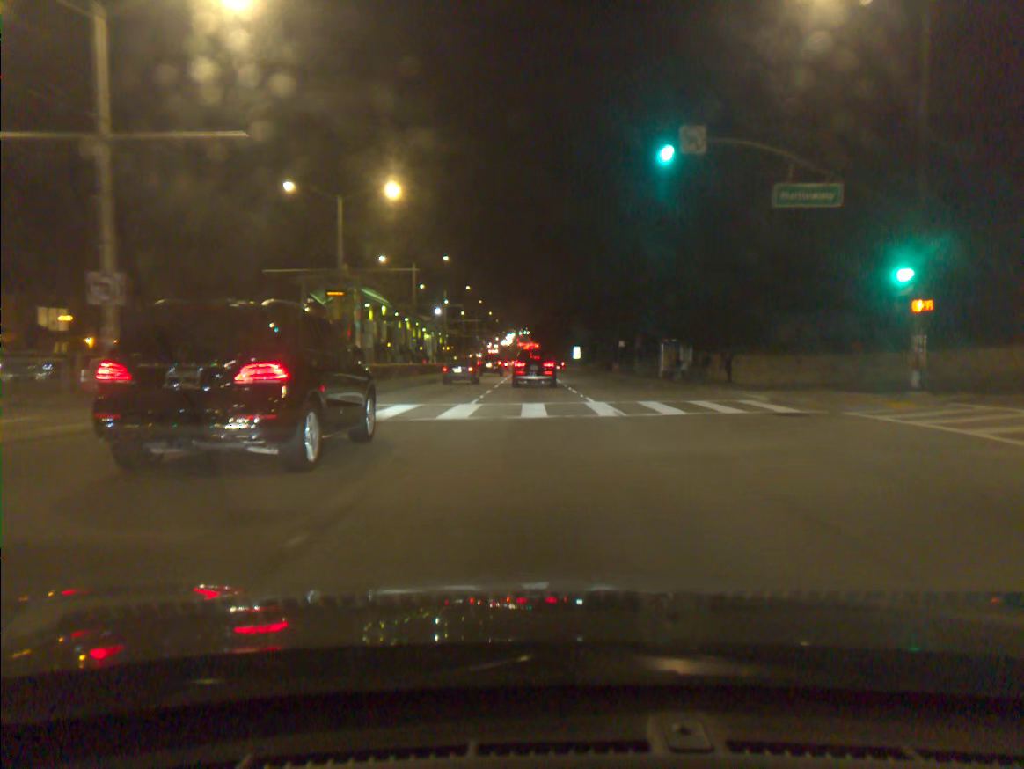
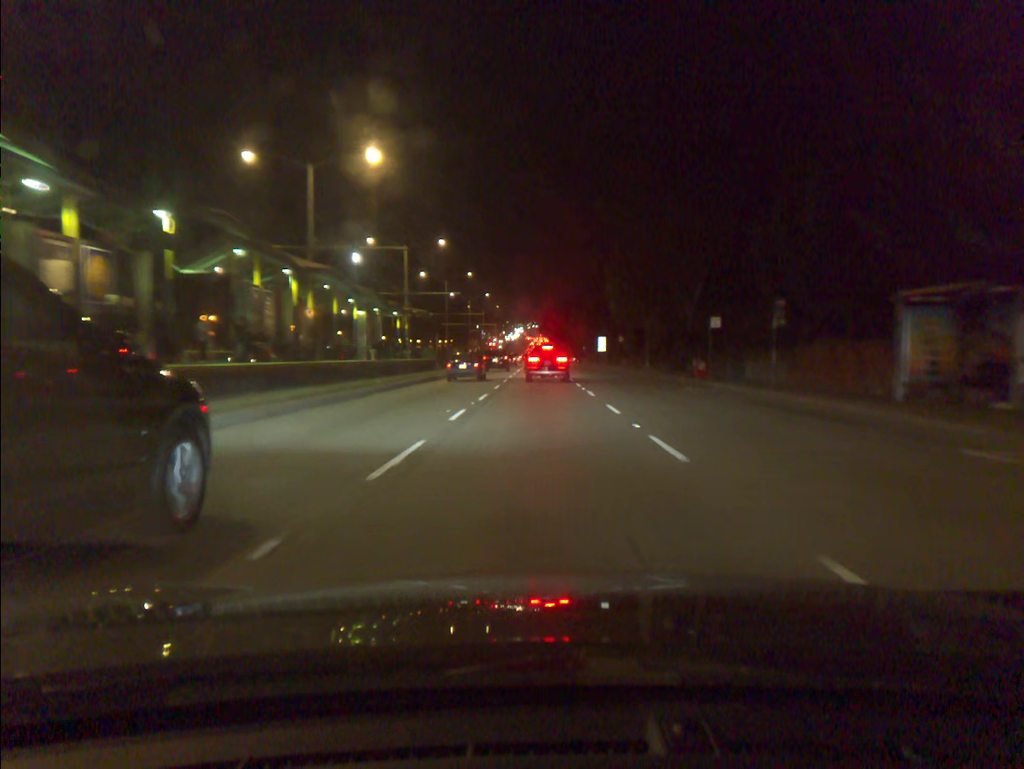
(-0.2, +35.0) m; -1°
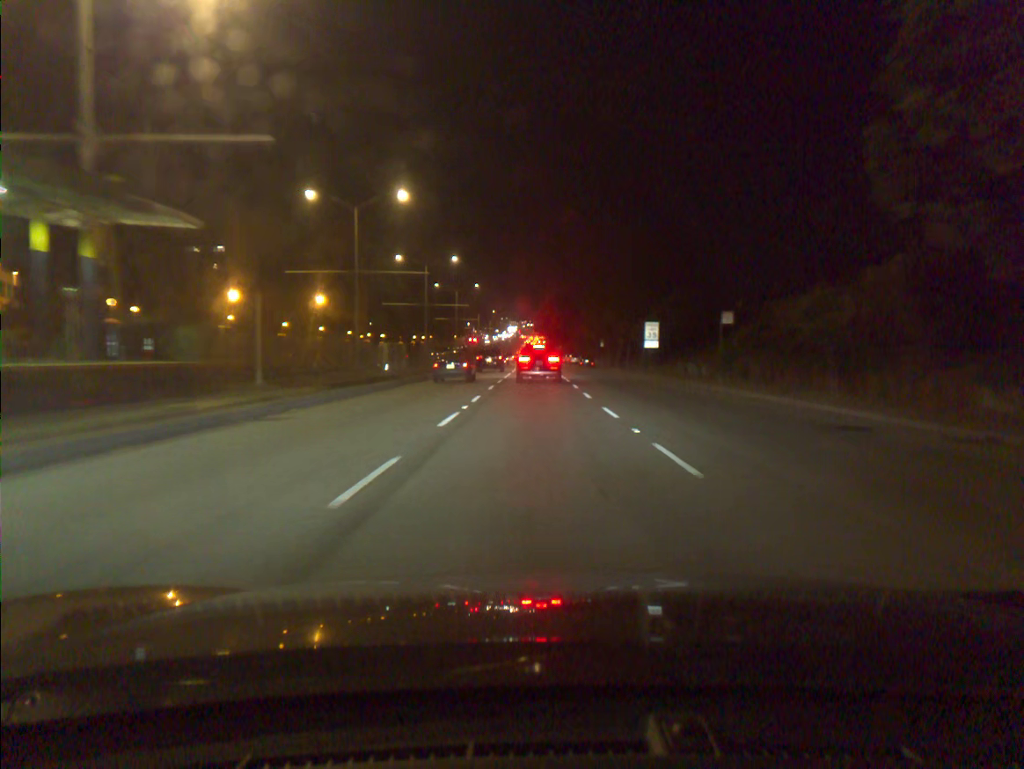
(+0.2, +44.9) m; 0°
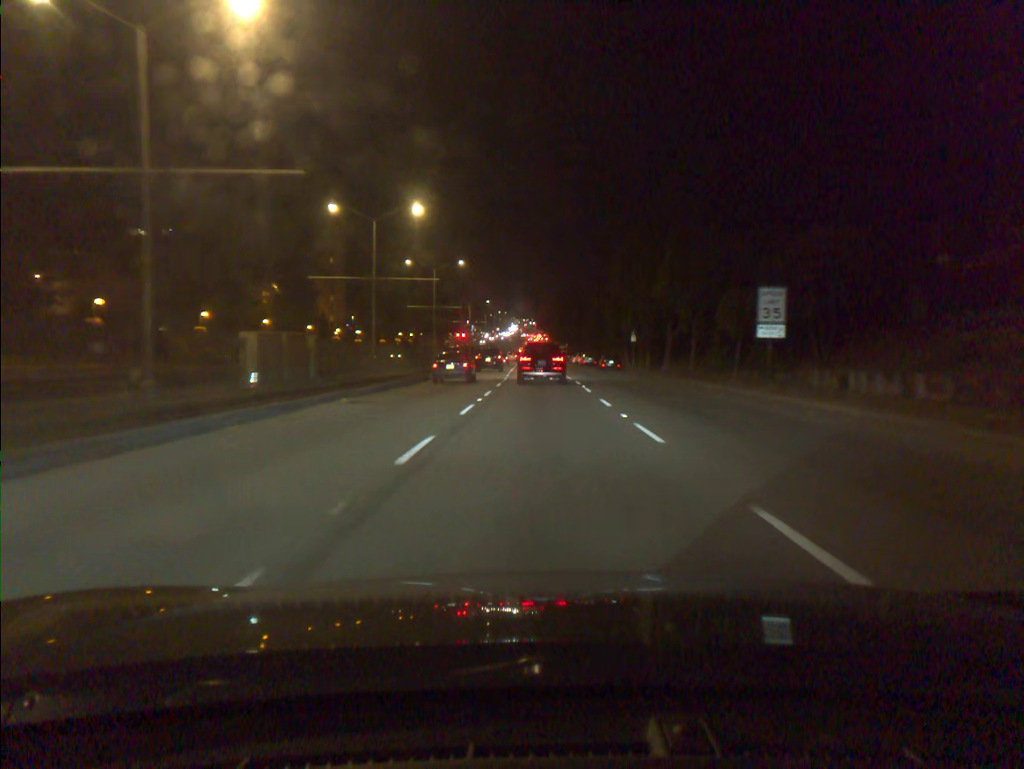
(0.0, +26.3) m; 0°
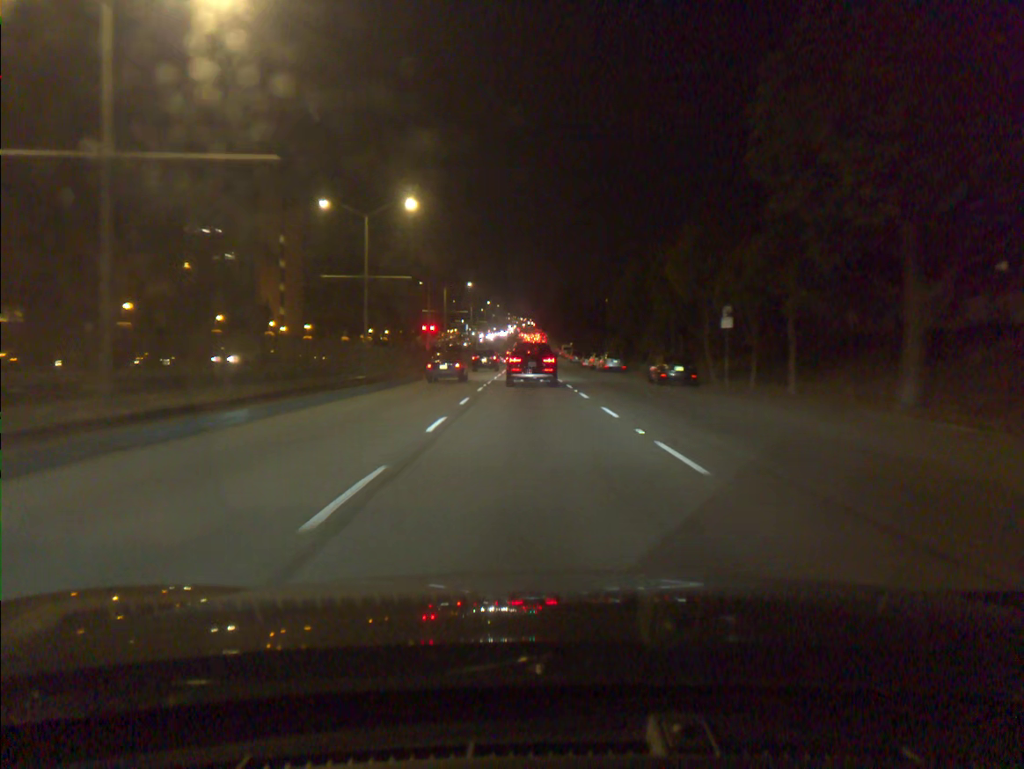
(+0.1, +32.5) m; 0°
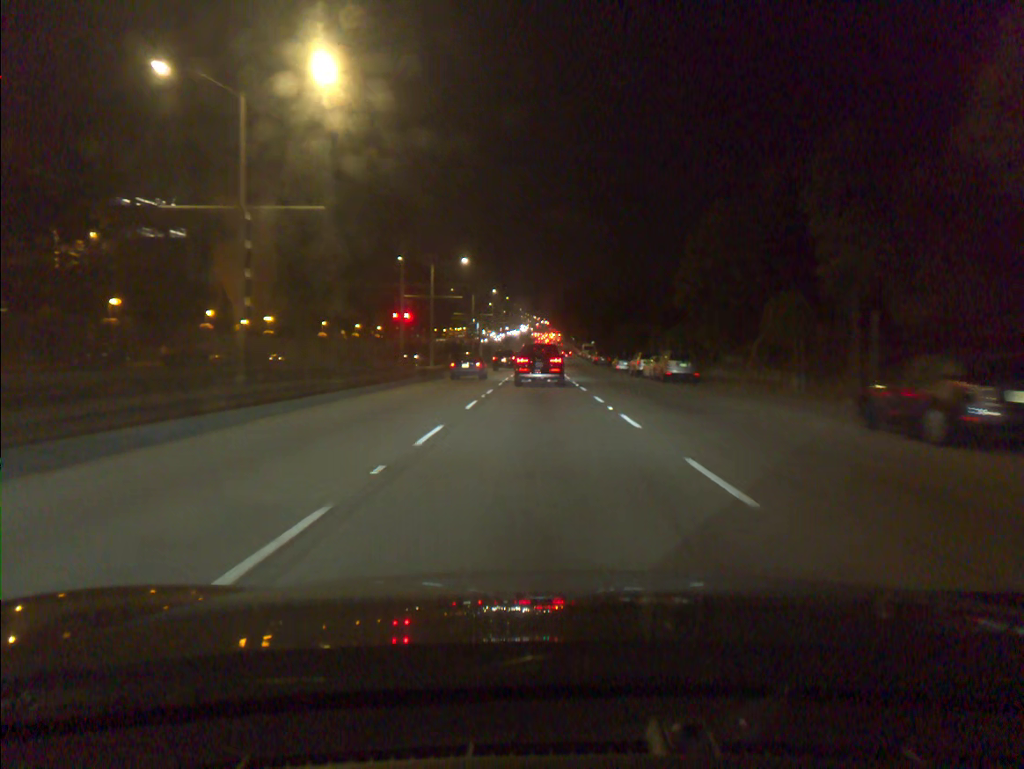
(-0.2, +23.5) m; -1°
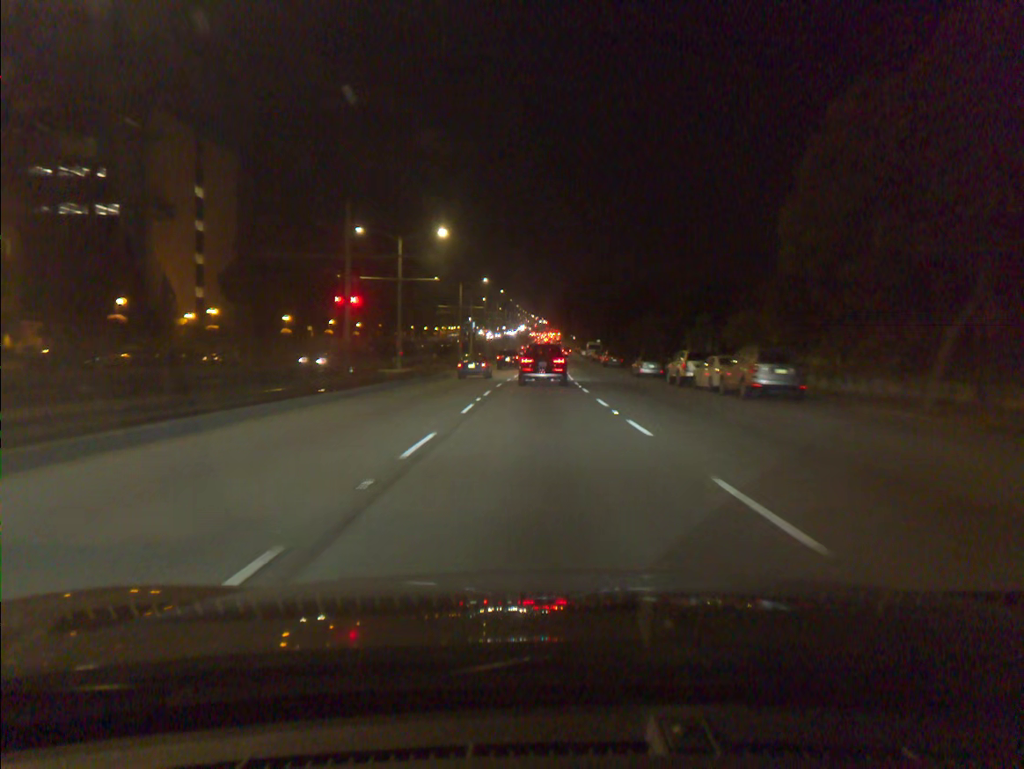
(0.0, +15.8) m; 0°
